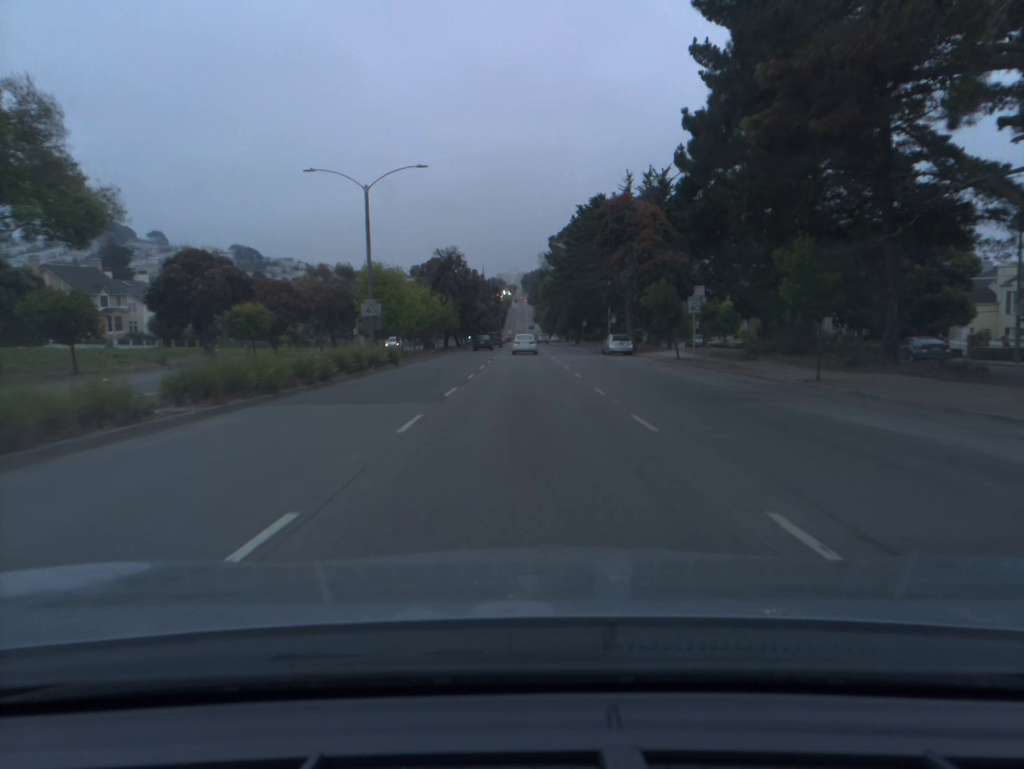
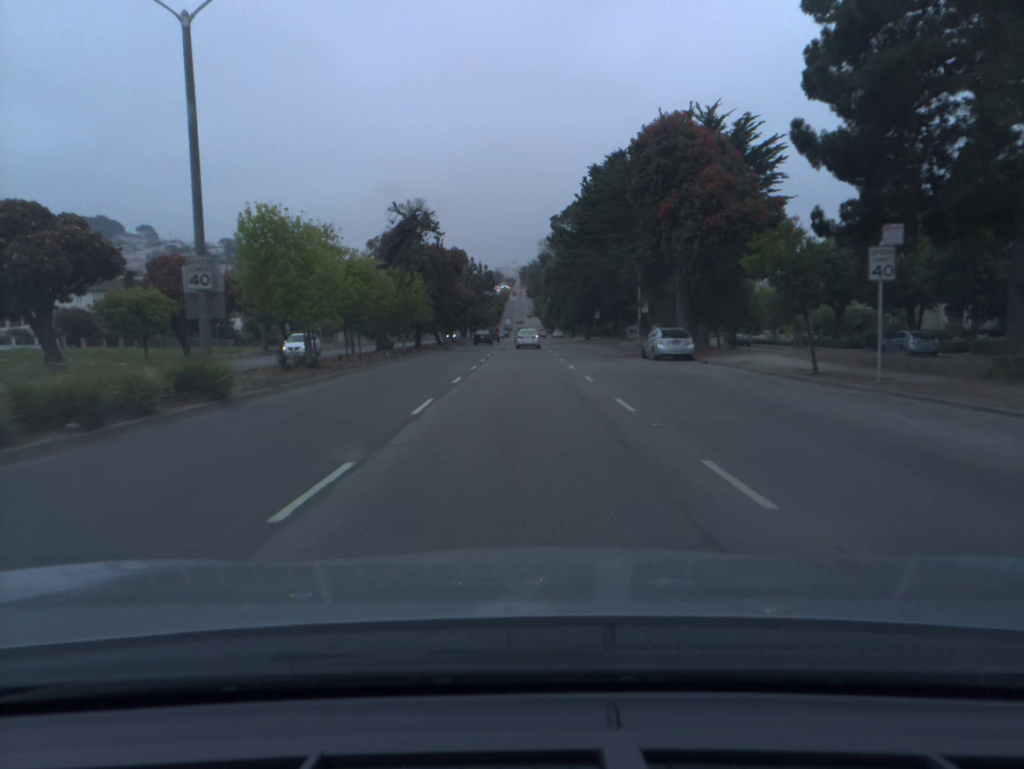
(0.0, +19.7) m; 0°
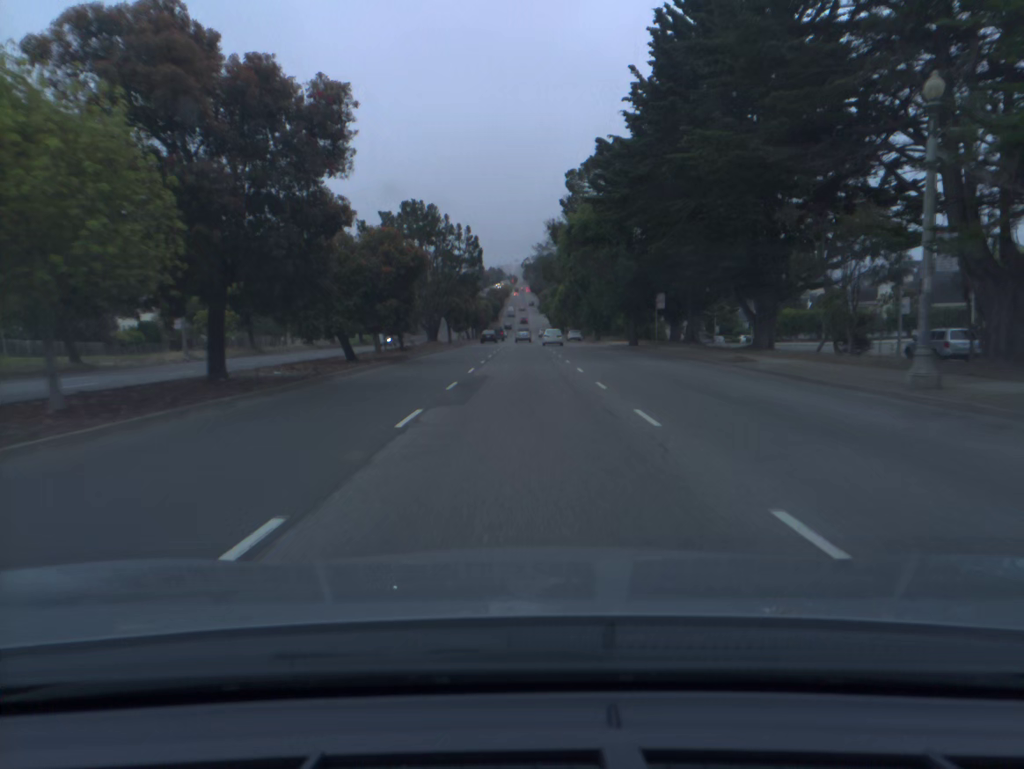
(-0.1, +39.1) m; 0°
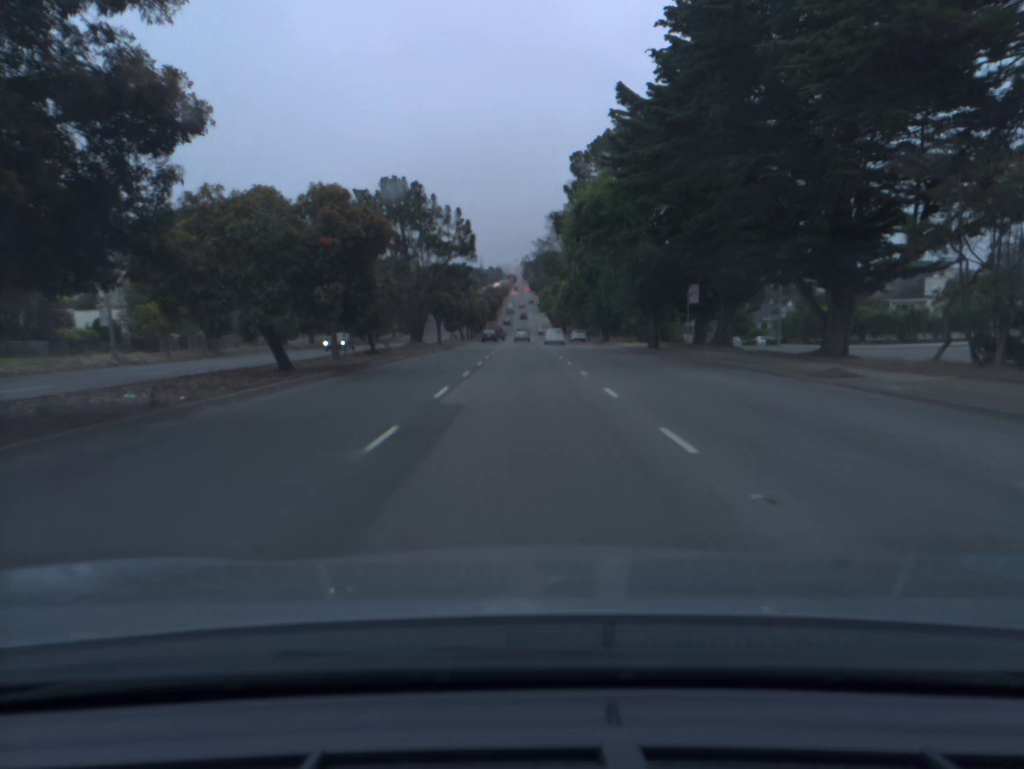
(0.0, +9.7) m; 0°
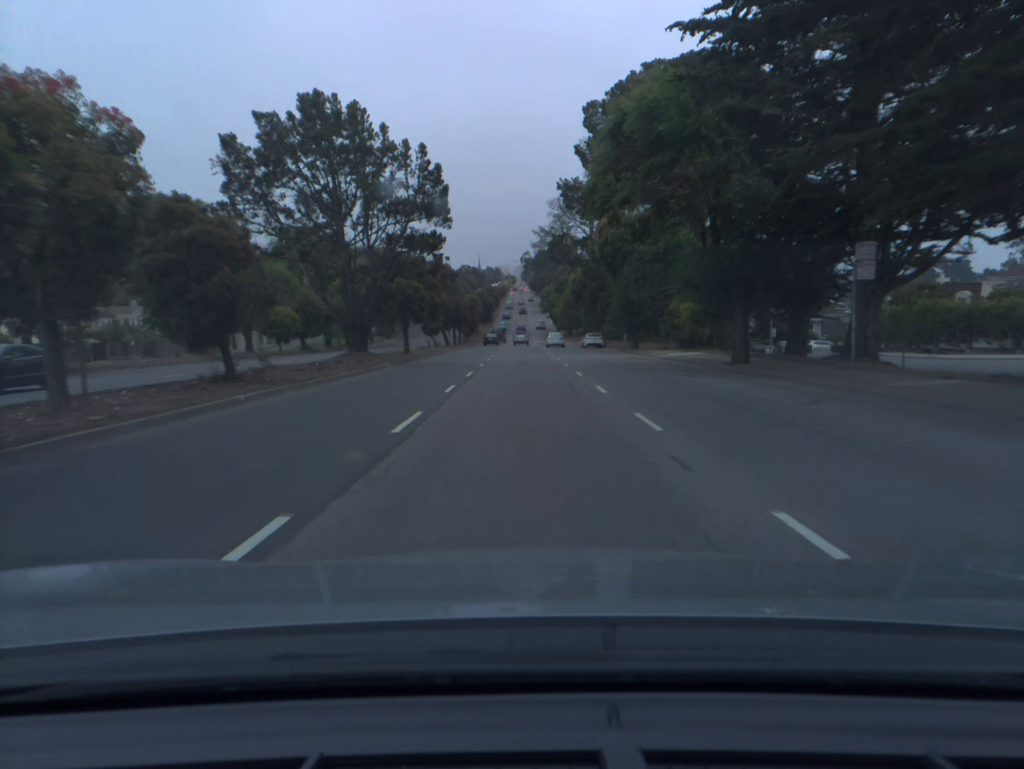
(0.0, +19.5) m; 0°
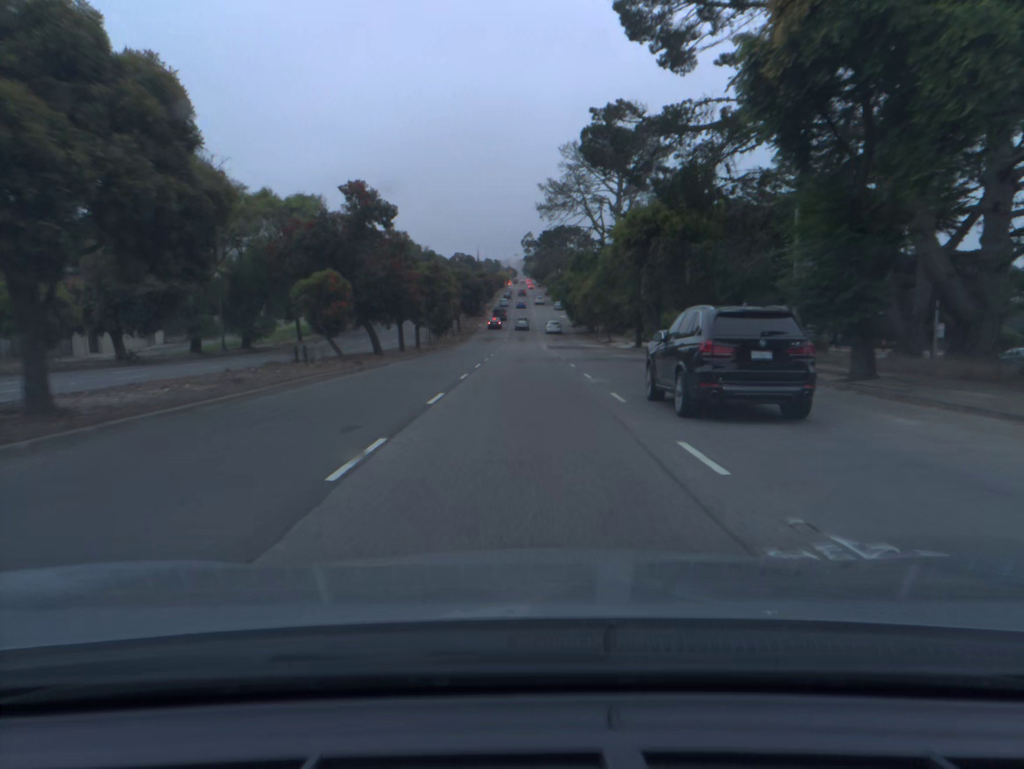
(-0.1, +39.5) m; 0°
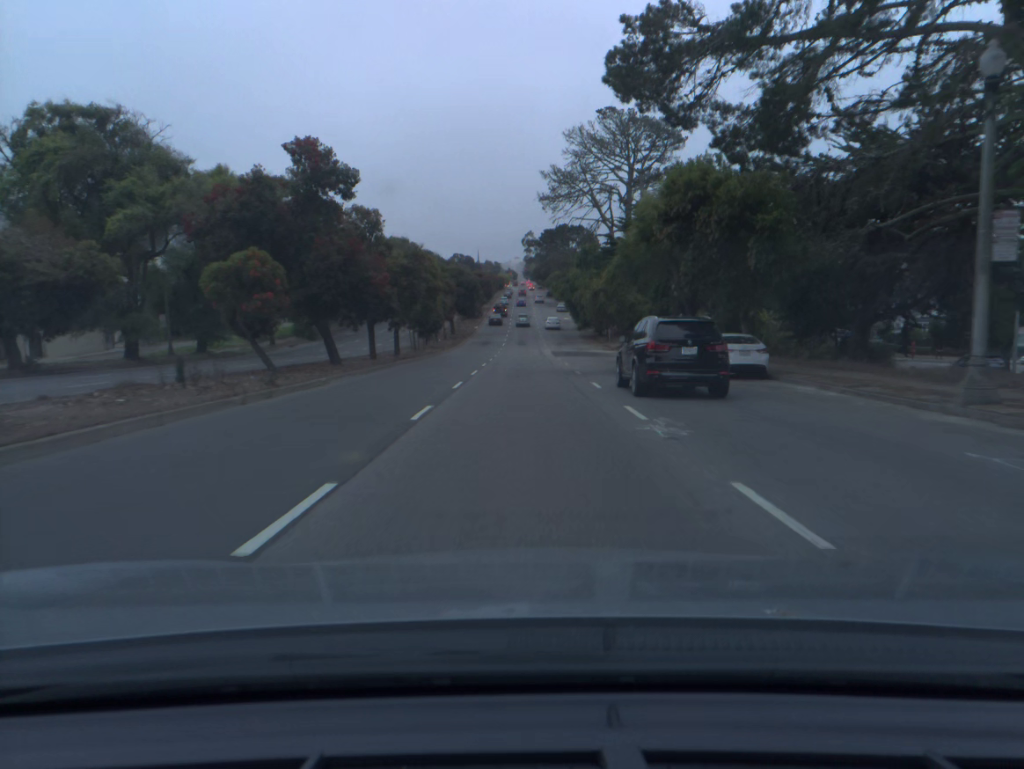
(0.0, +9.9) m; 0°
